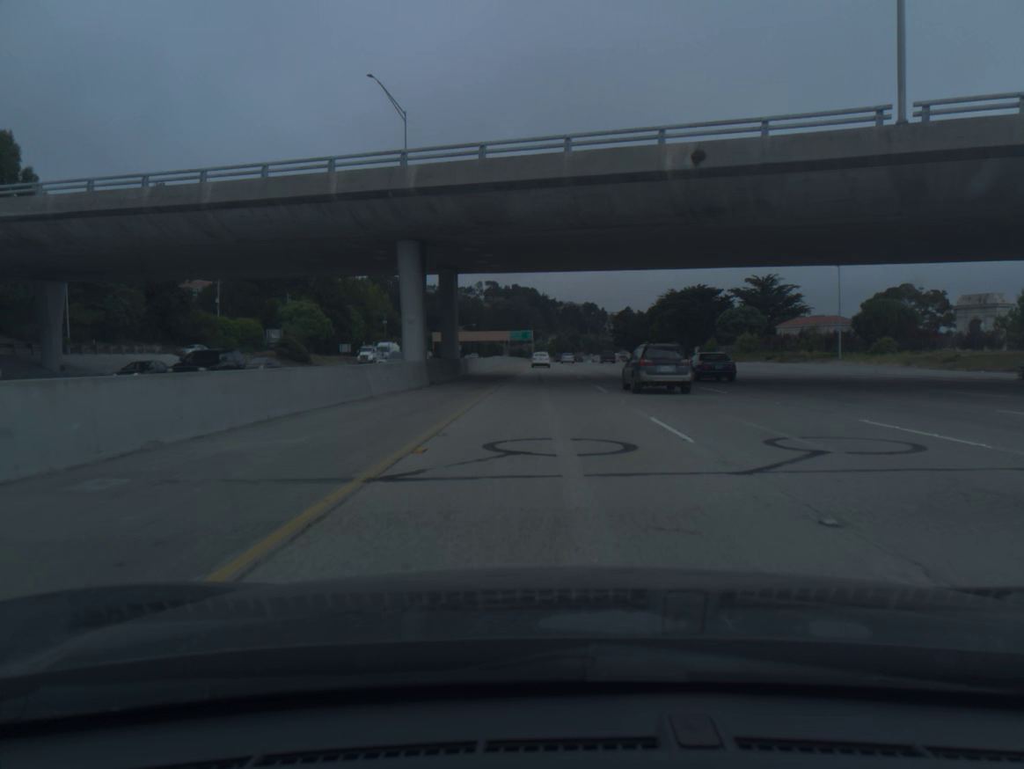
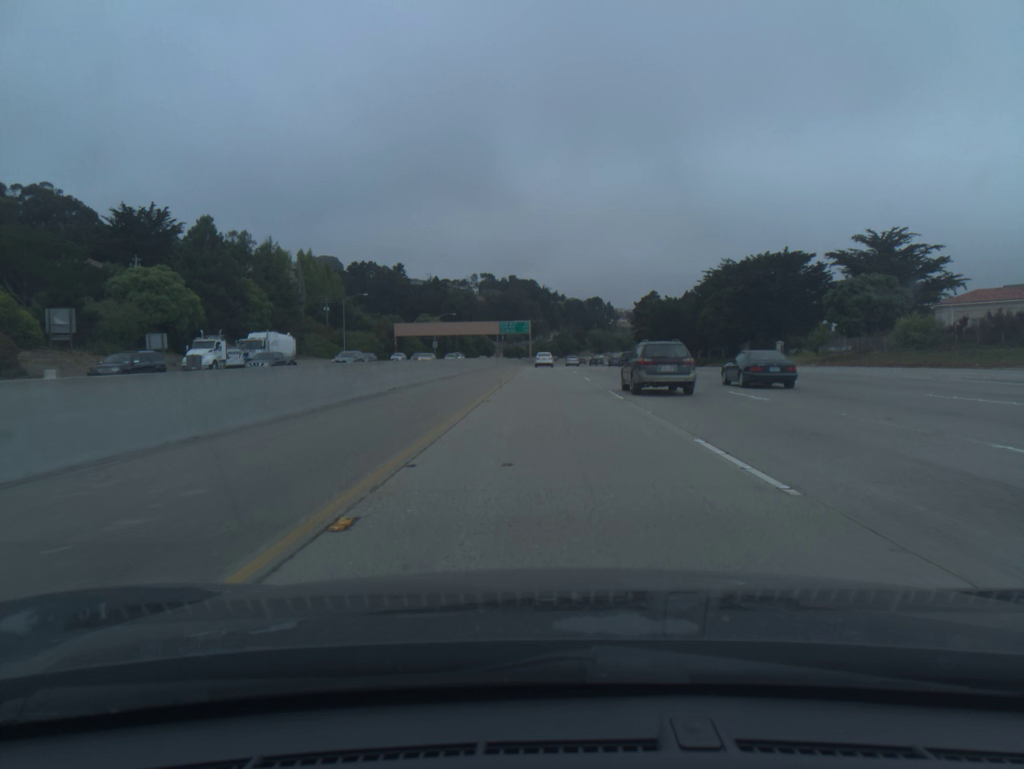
(0.0, +61.3) m; 0°
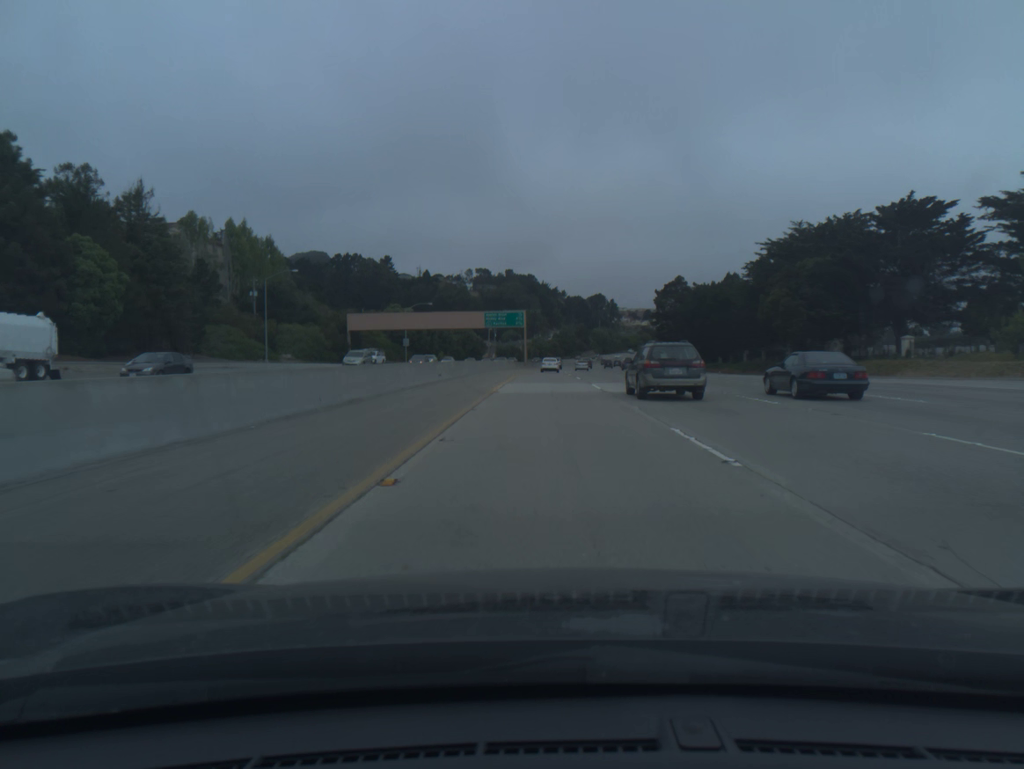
(0.0, +41.2) m; 0°
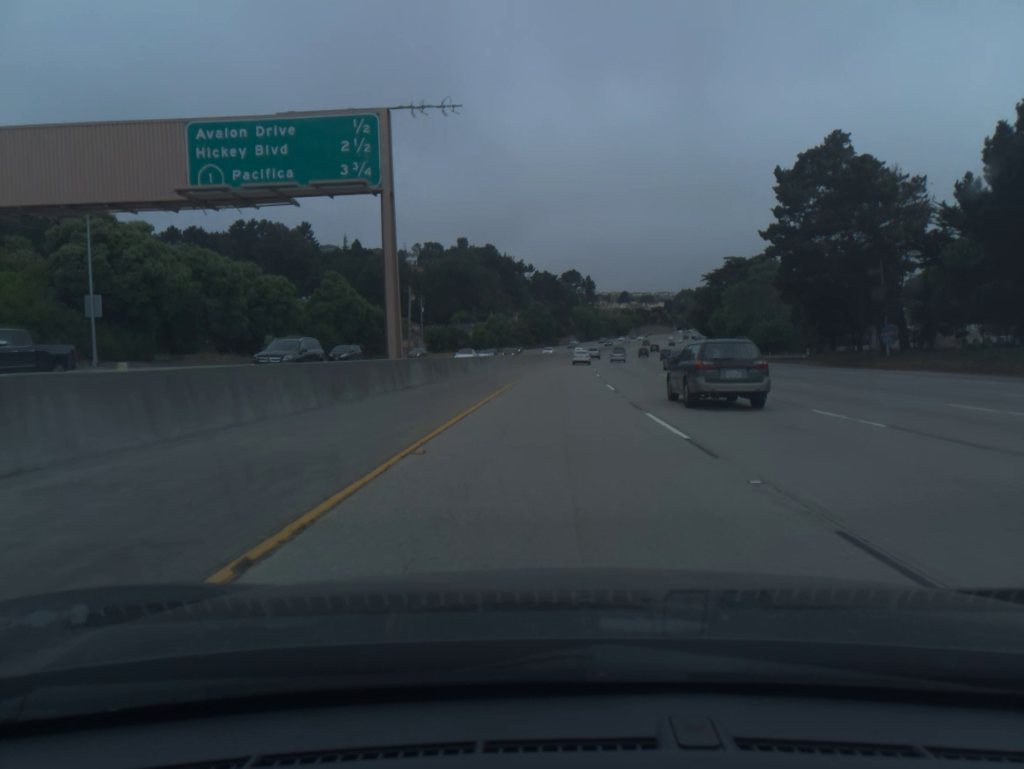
(+1.1, +103.9) m; +2°
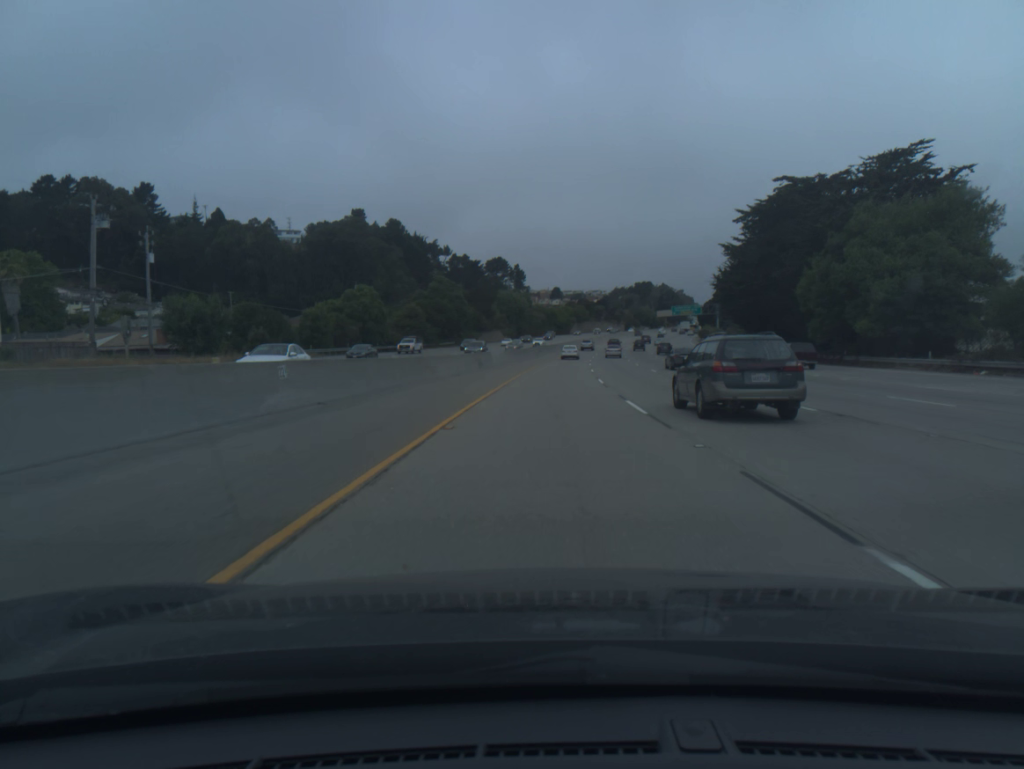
(+3.9, +84.4) m; +5°
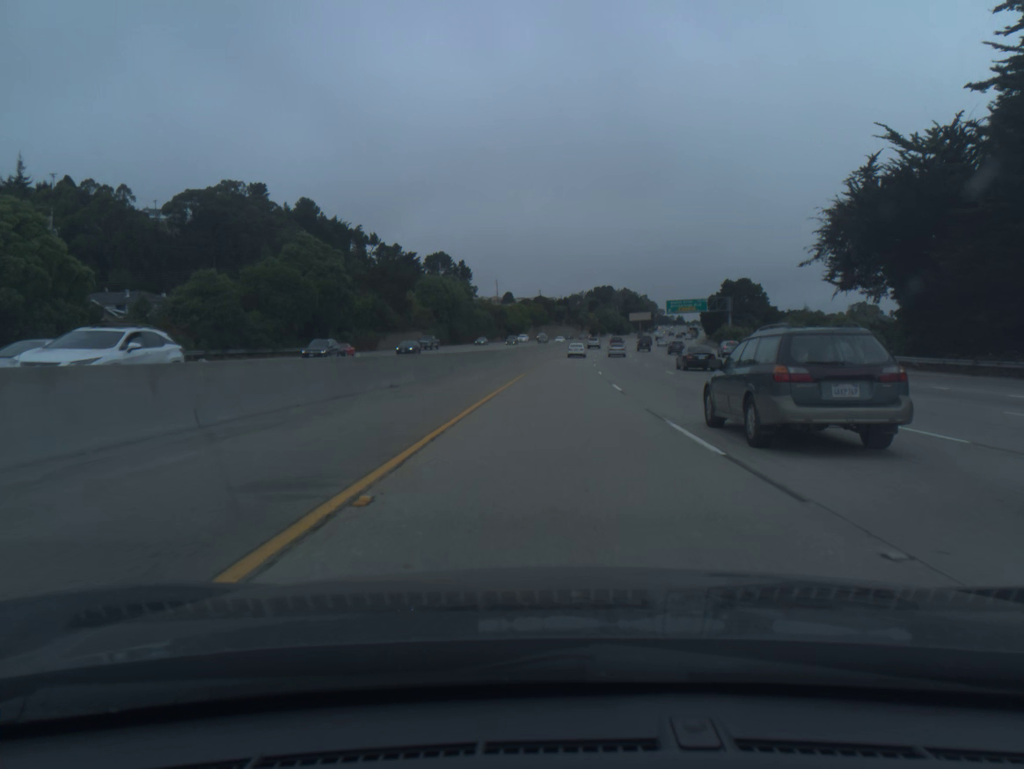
(+1.9, +64.3) m; +3°
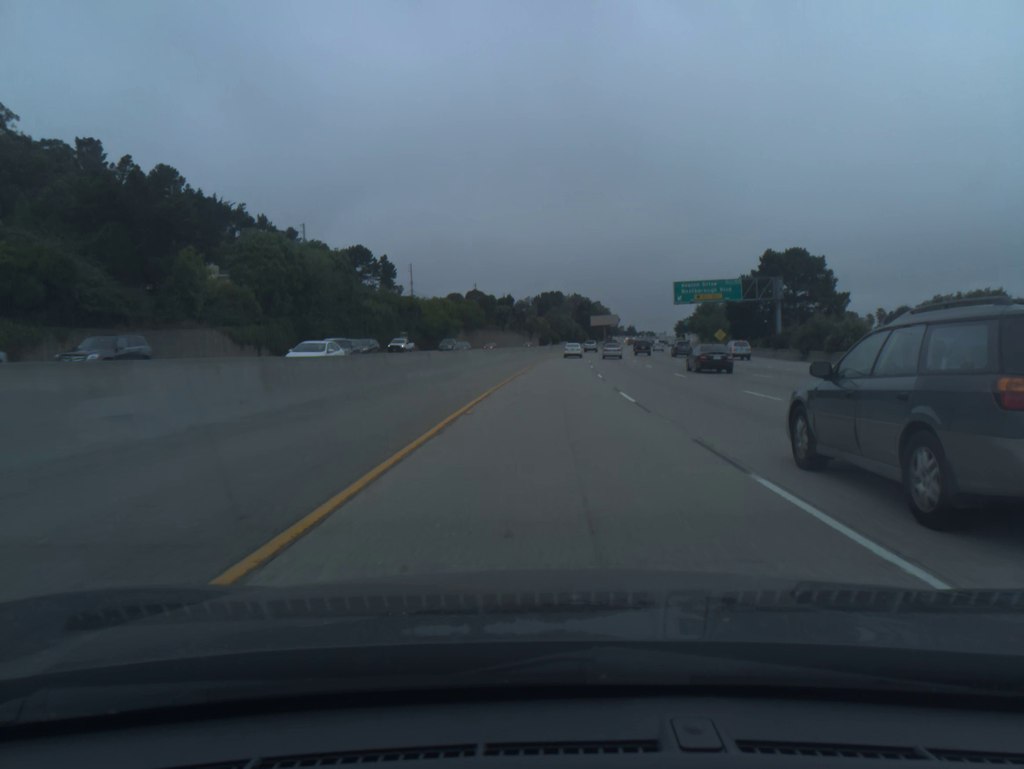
(+2.2, +64.4) m; +4°
